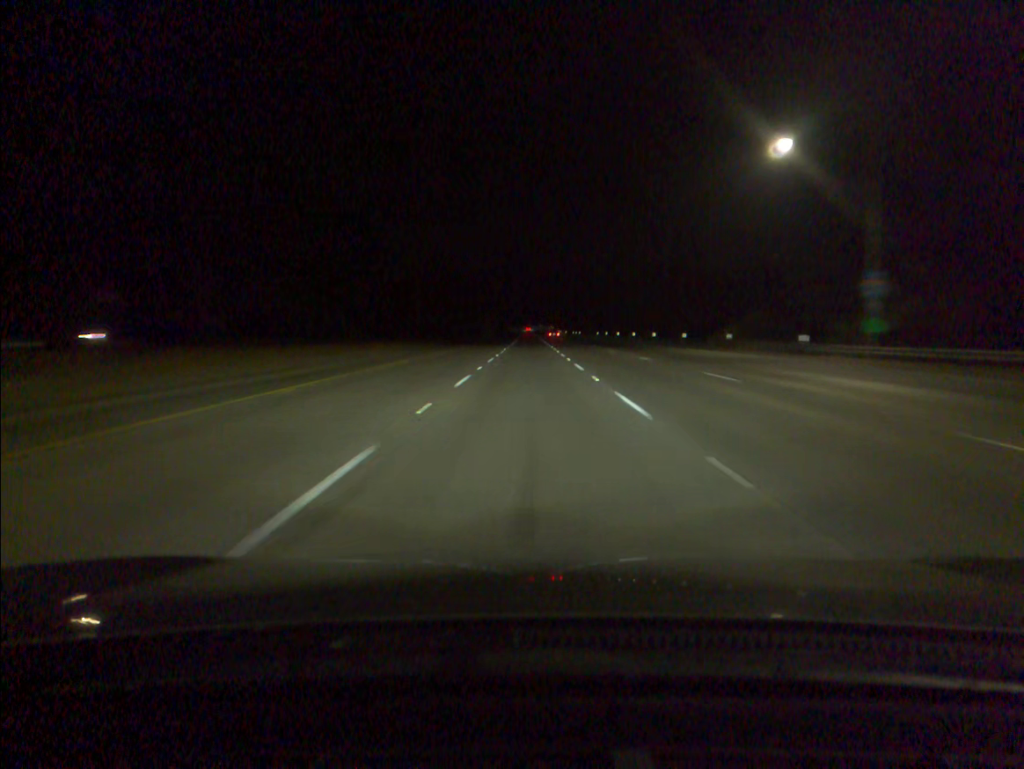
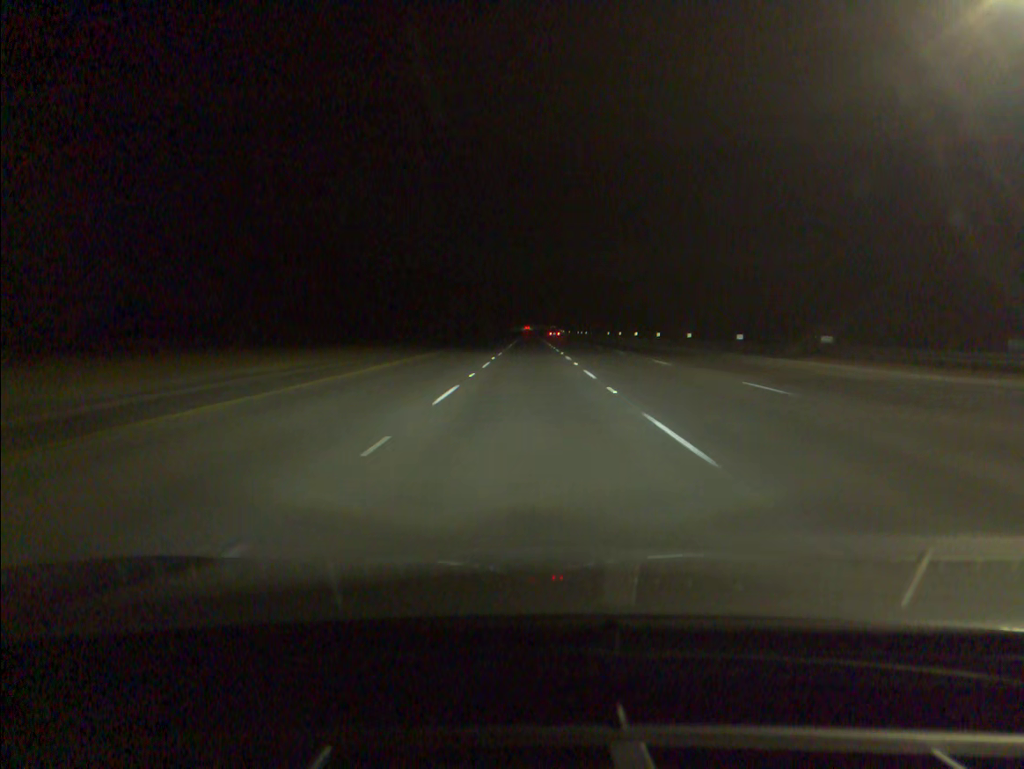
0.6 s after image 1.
(0.0, +19.1) m; 0°
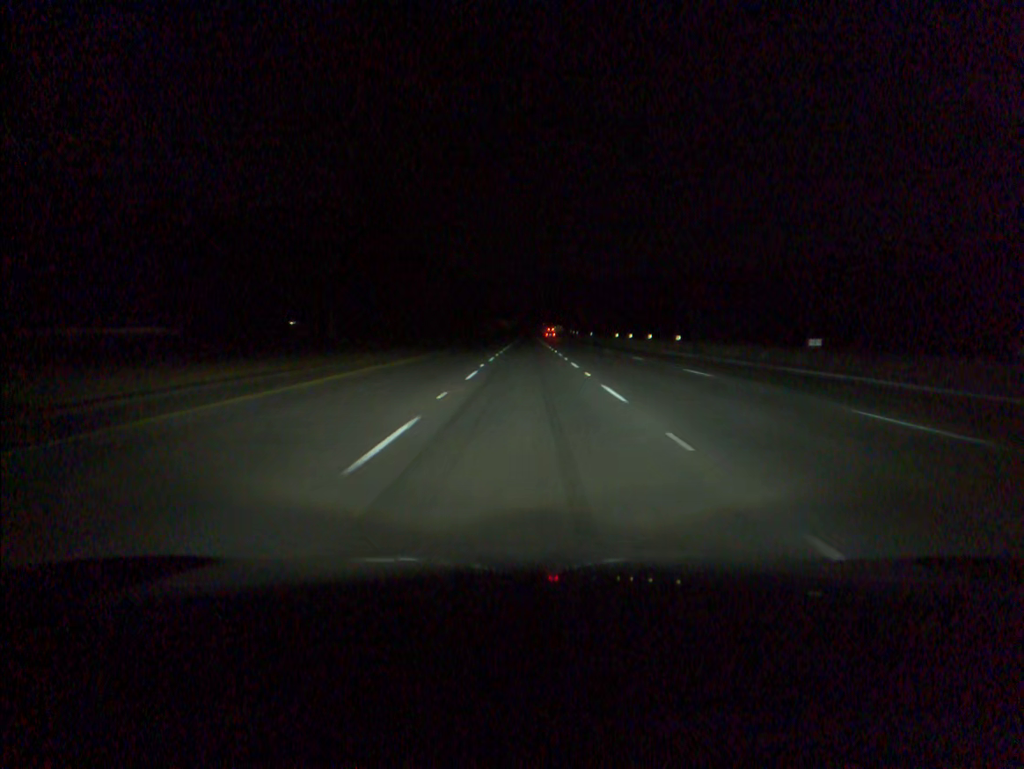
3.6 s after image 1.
(+0.2, +95.0) m; 0°
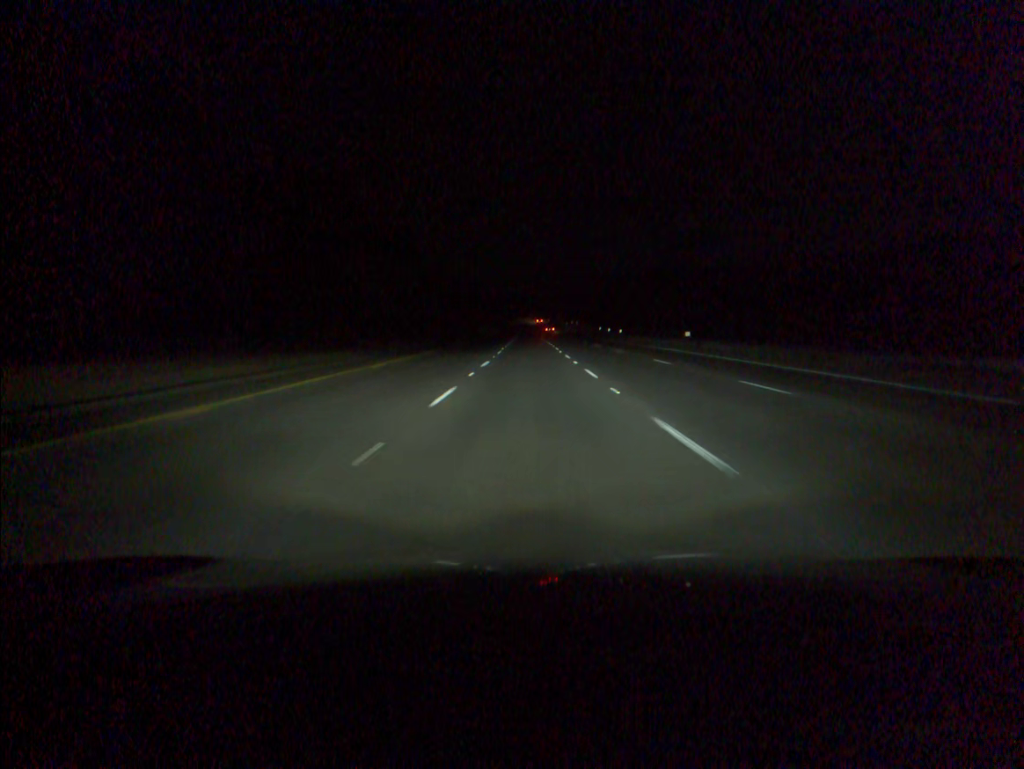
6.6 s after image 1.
(-0.1, +94.6) m; 0°
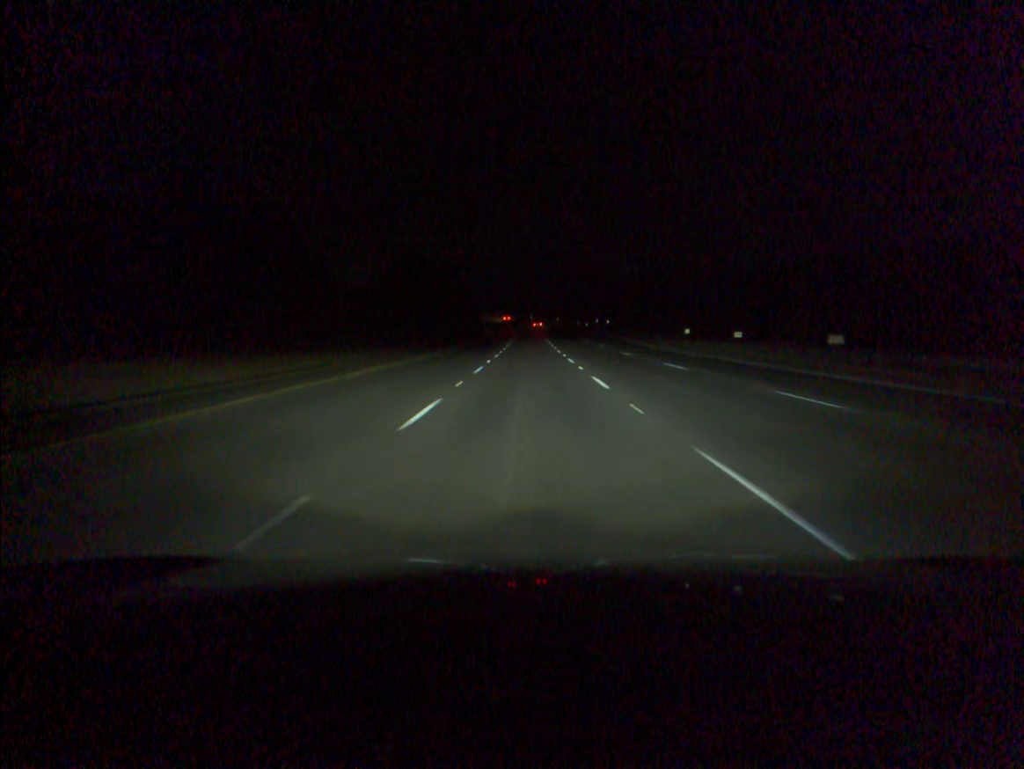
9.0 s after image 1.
(-0.1, +76.2) m; 0°
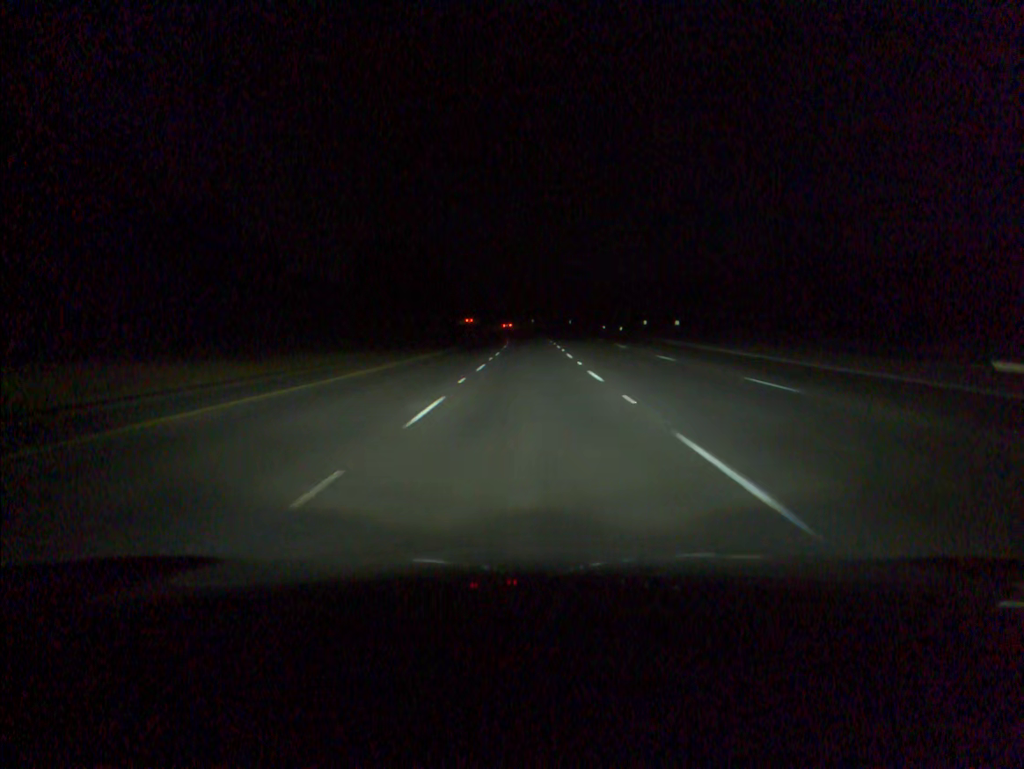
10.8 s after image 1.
(0.0, +57.3) m; 0°
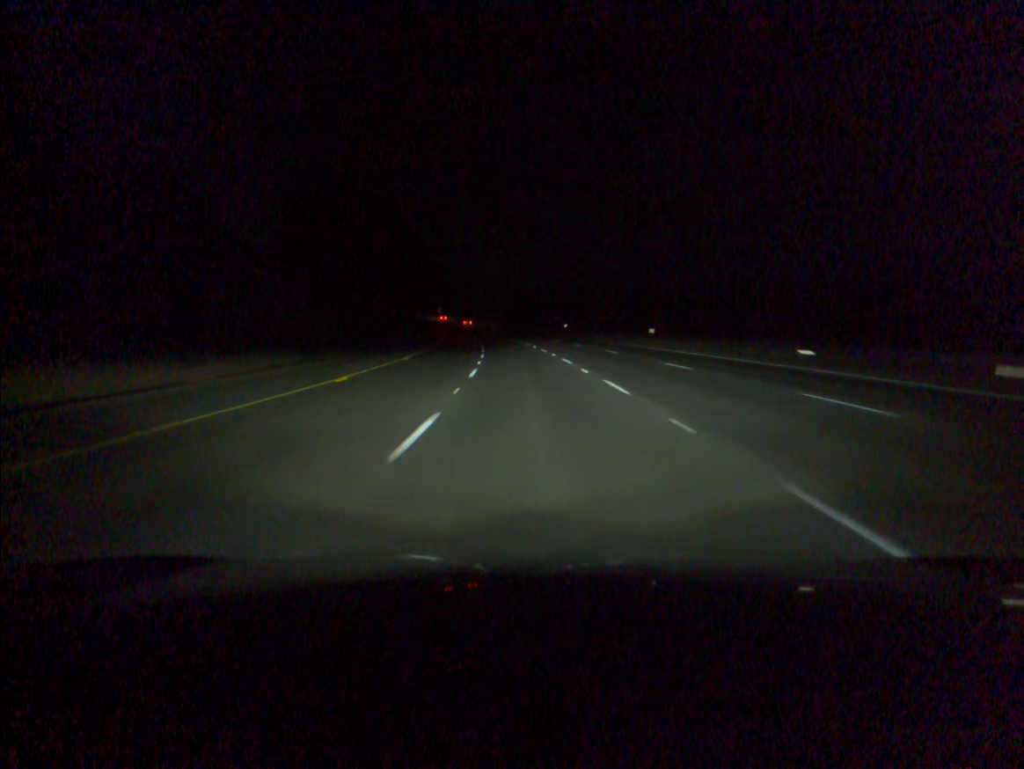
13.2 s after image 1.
(-0.7, +76.3) m; -2°
